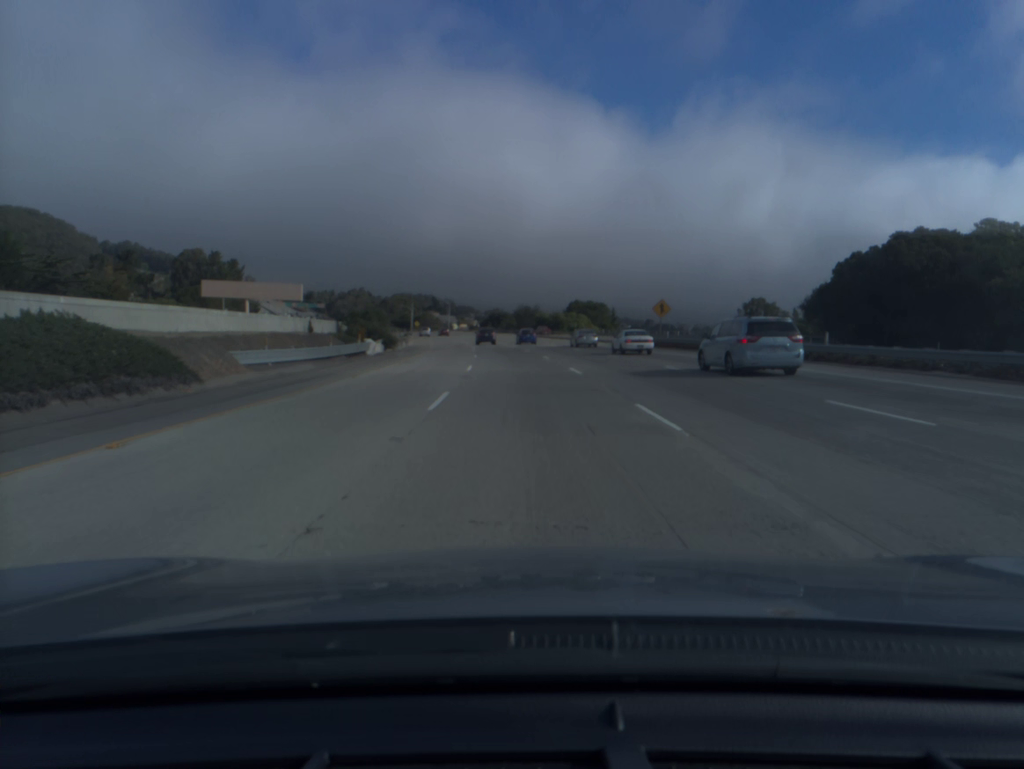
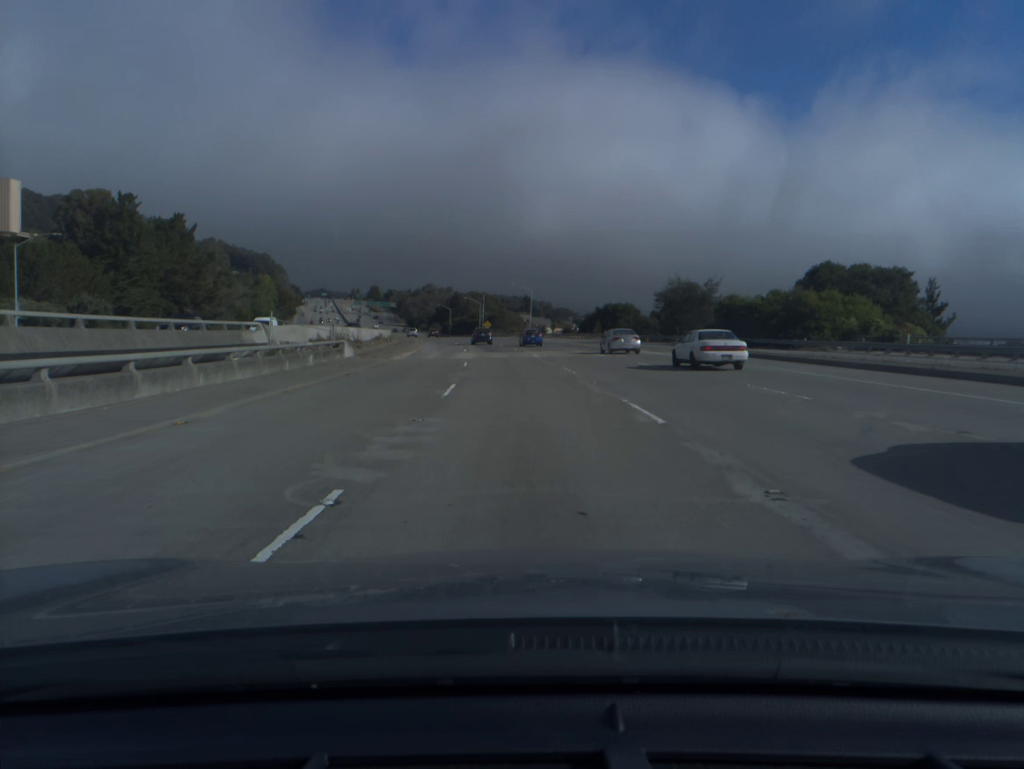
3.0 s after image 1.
(-5.9, +94.2) m; -7°
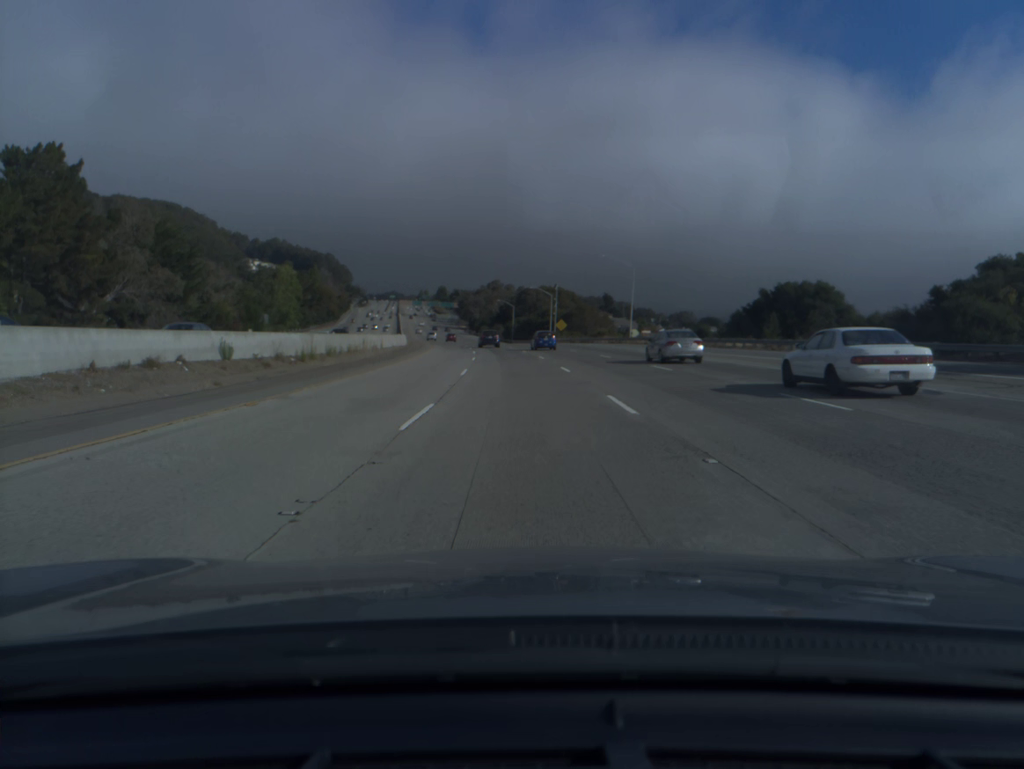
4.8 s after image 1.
(-2.3, +56.8) m; -5°
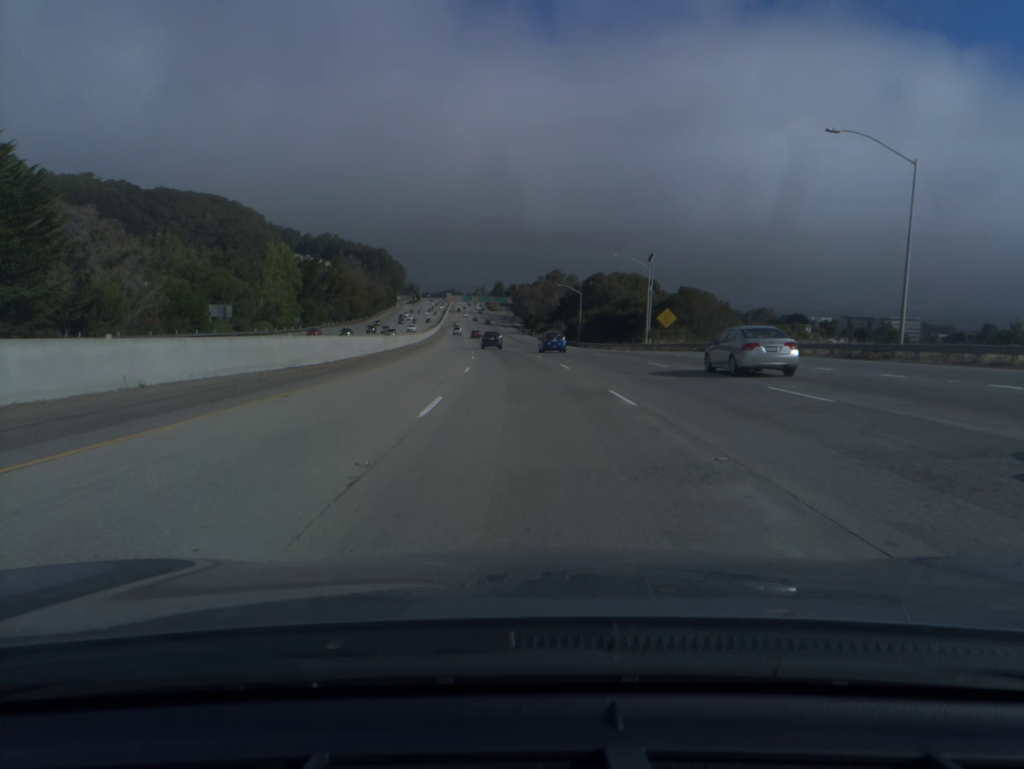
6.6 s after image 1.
(-2.1, +56.9) m; -4°
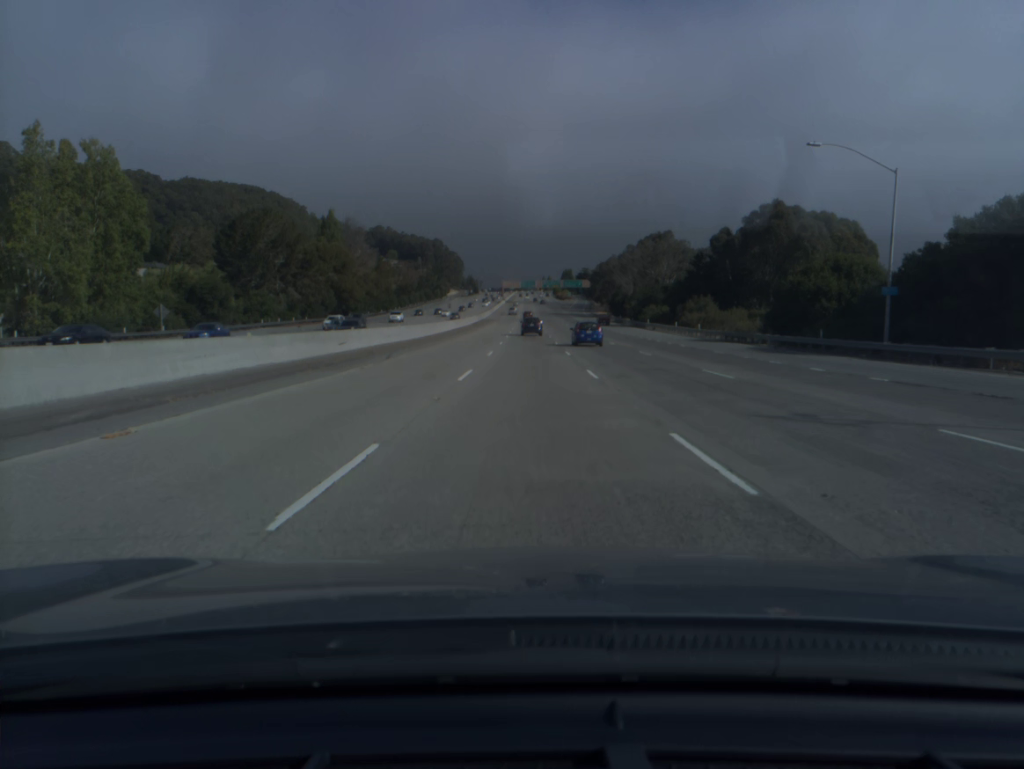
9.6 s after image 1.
(-5.0, +95.1) m; -5°
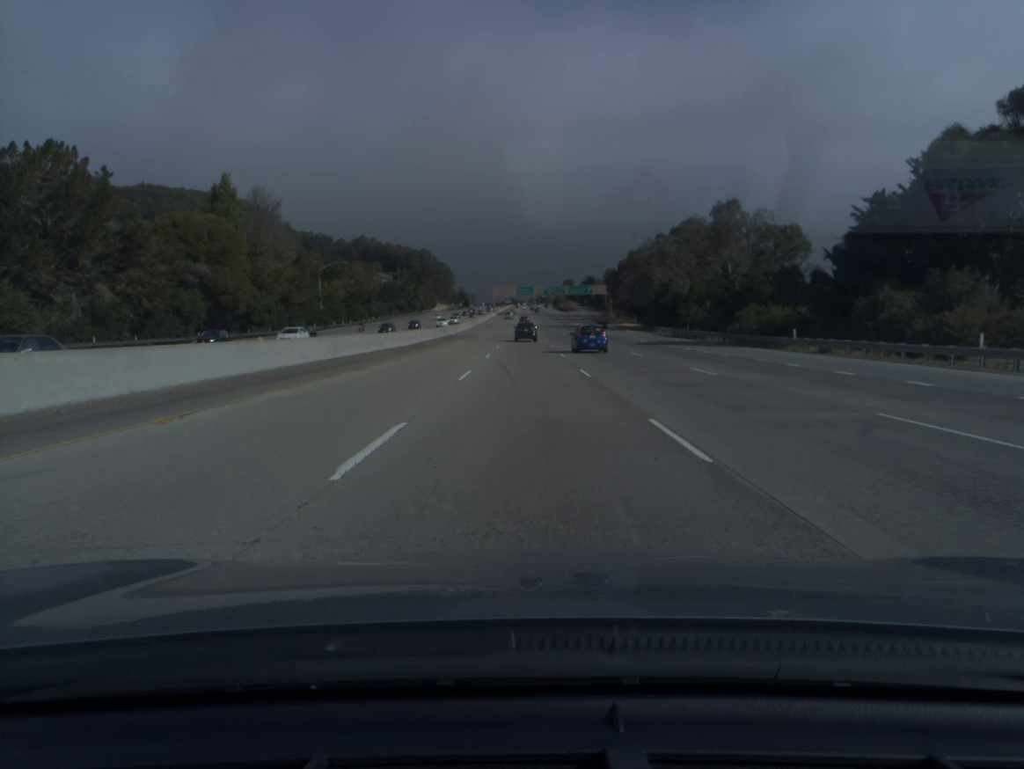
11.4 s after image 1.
(+0.1, +56.6) m; 0°
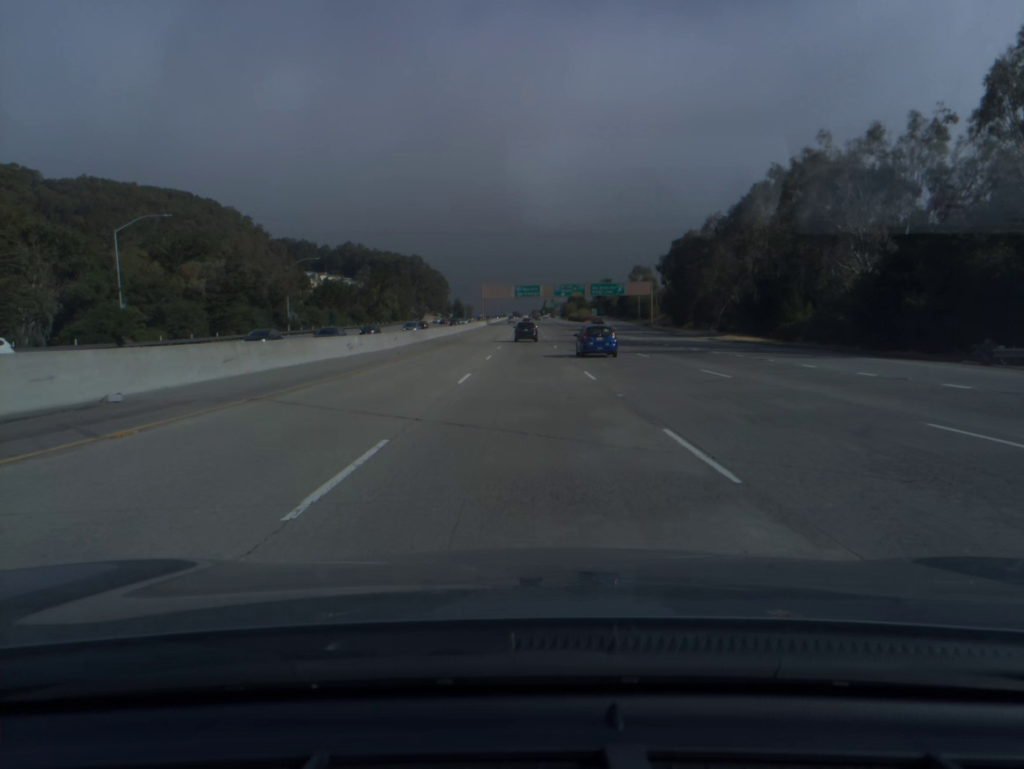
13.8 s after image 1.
(-0.2, +74.2) m; 0°
